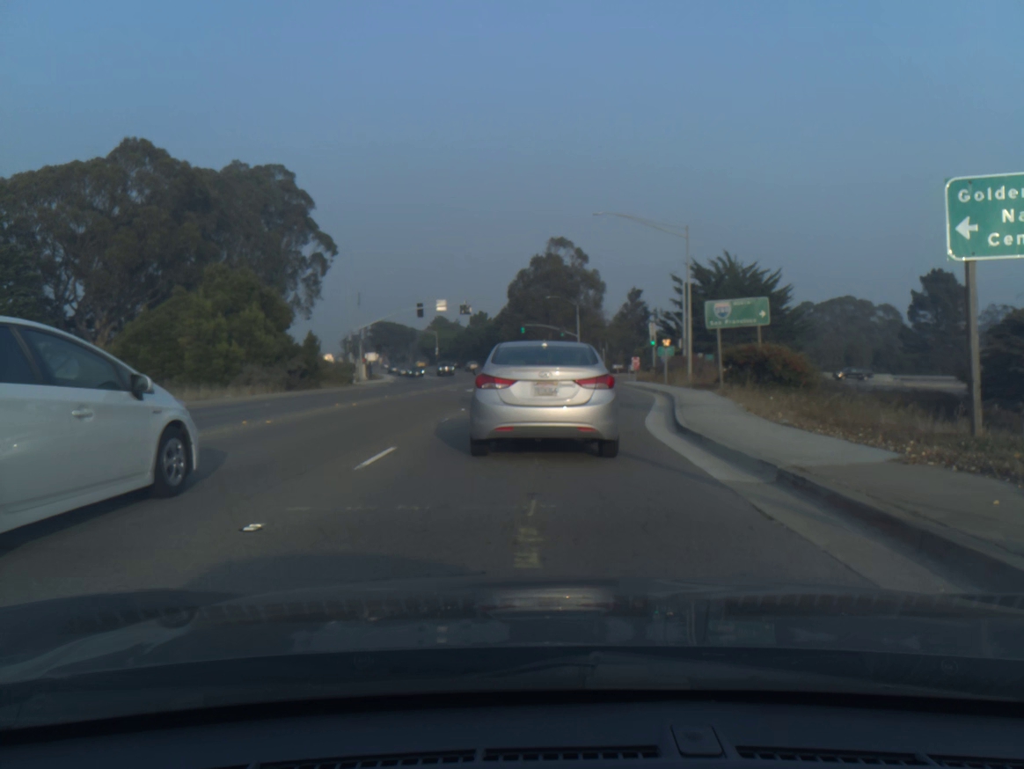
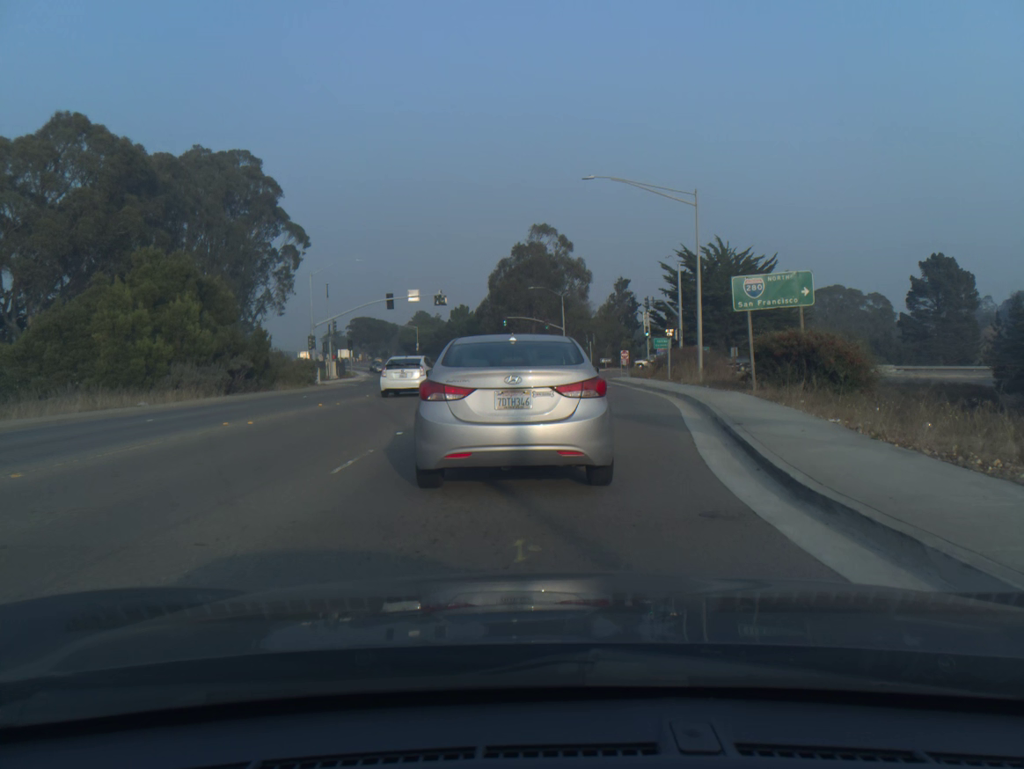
(0.0, +7.4) m; +1°
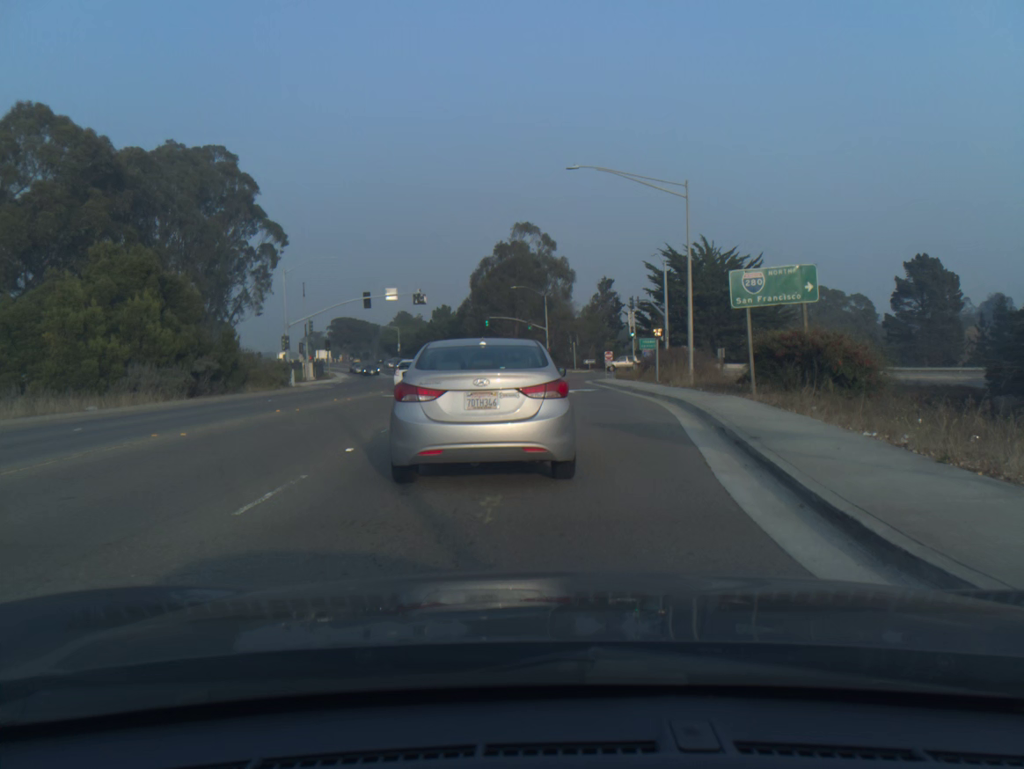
(0.0, +2.1) m; +2°
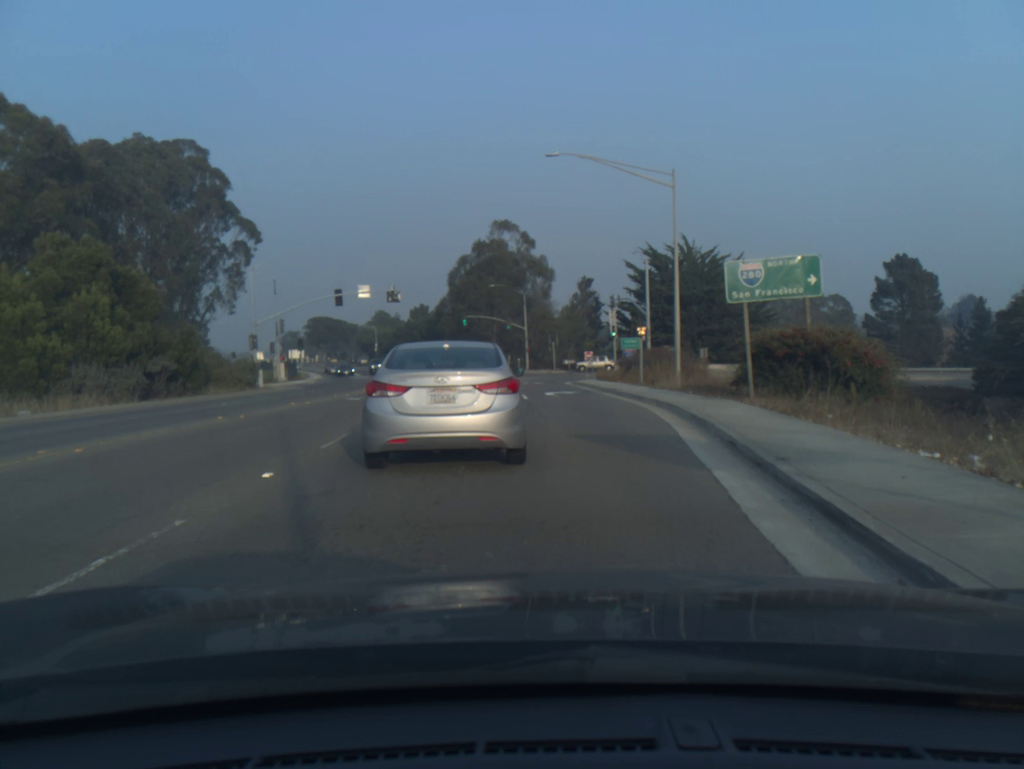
(0.0, +2.3) m; +1°
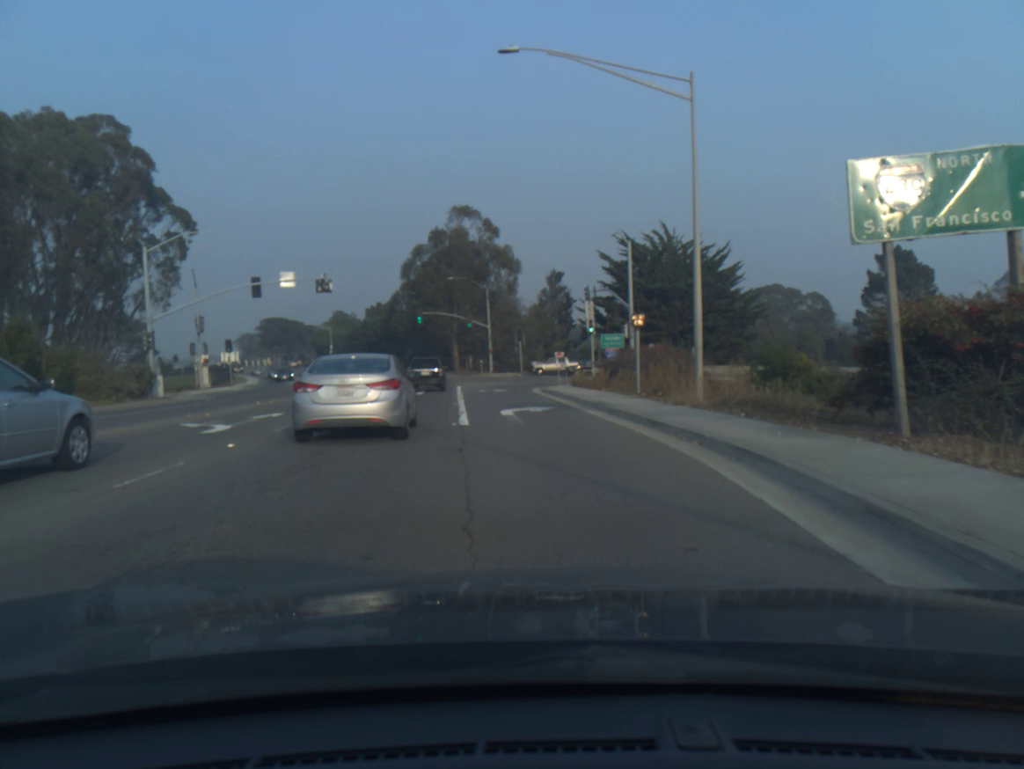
(+0.2, +10.3) m; +1°
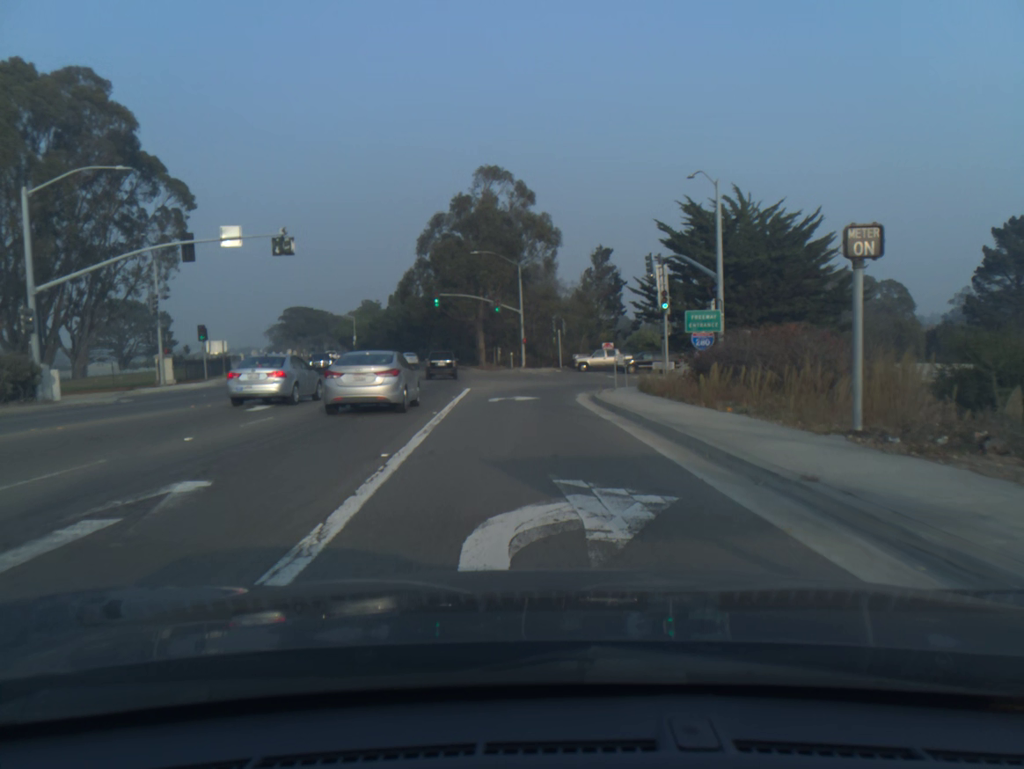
(-0.3, +15.1) m; -3°
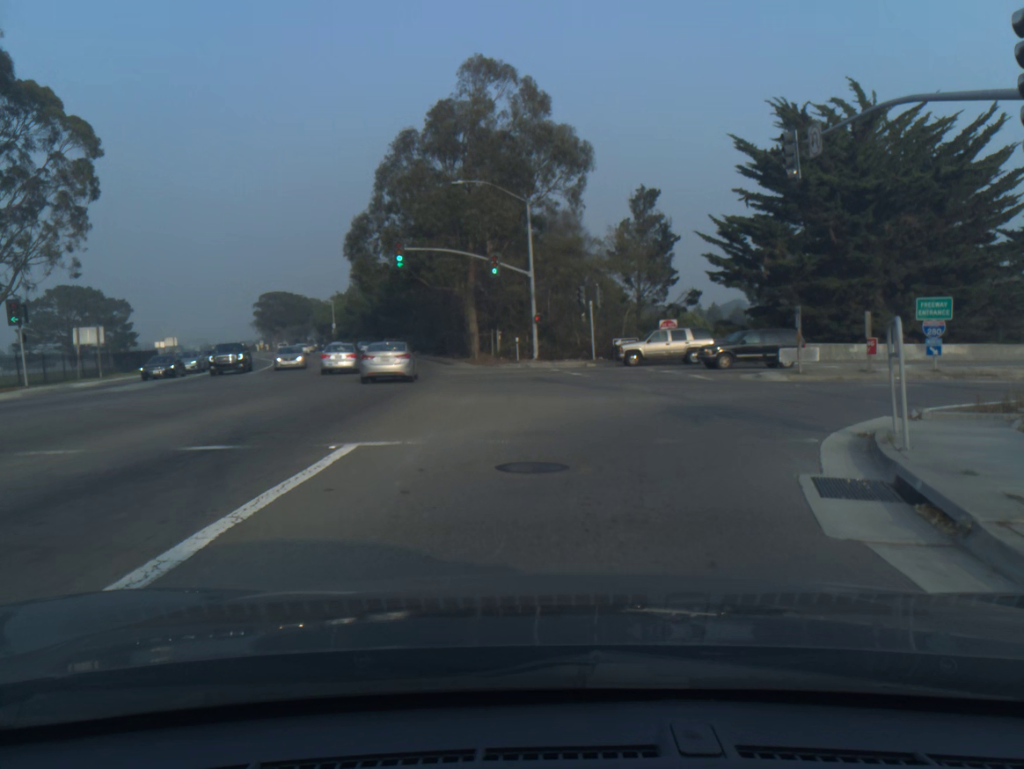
(-0.4, +23.5) m; 0°
